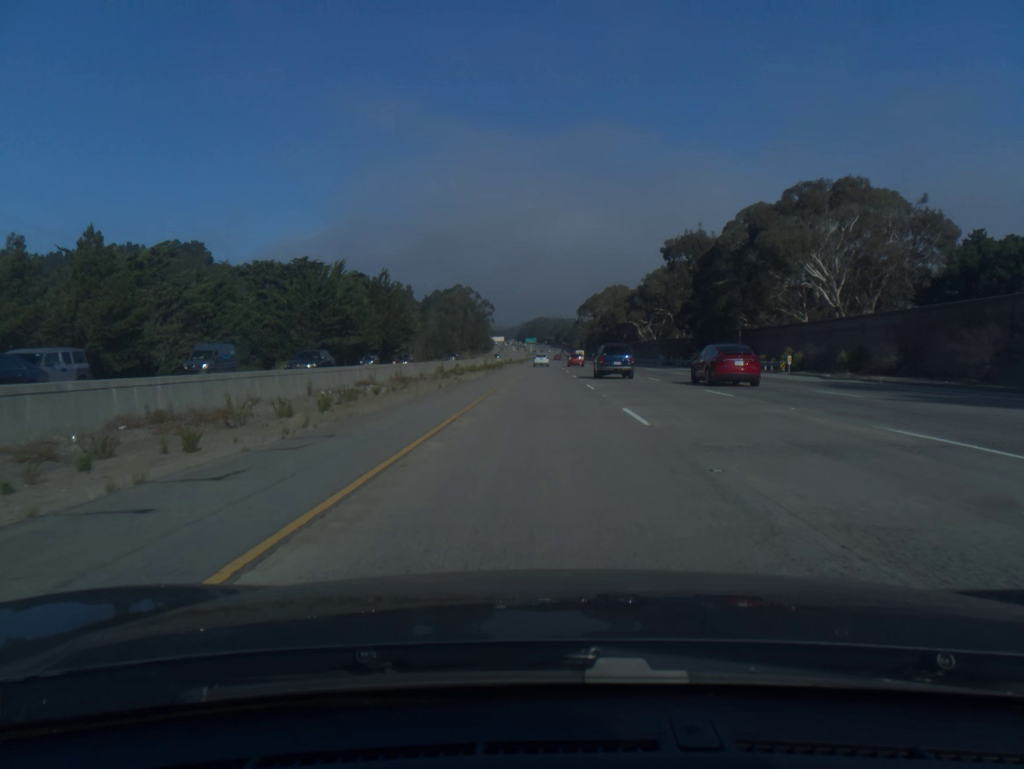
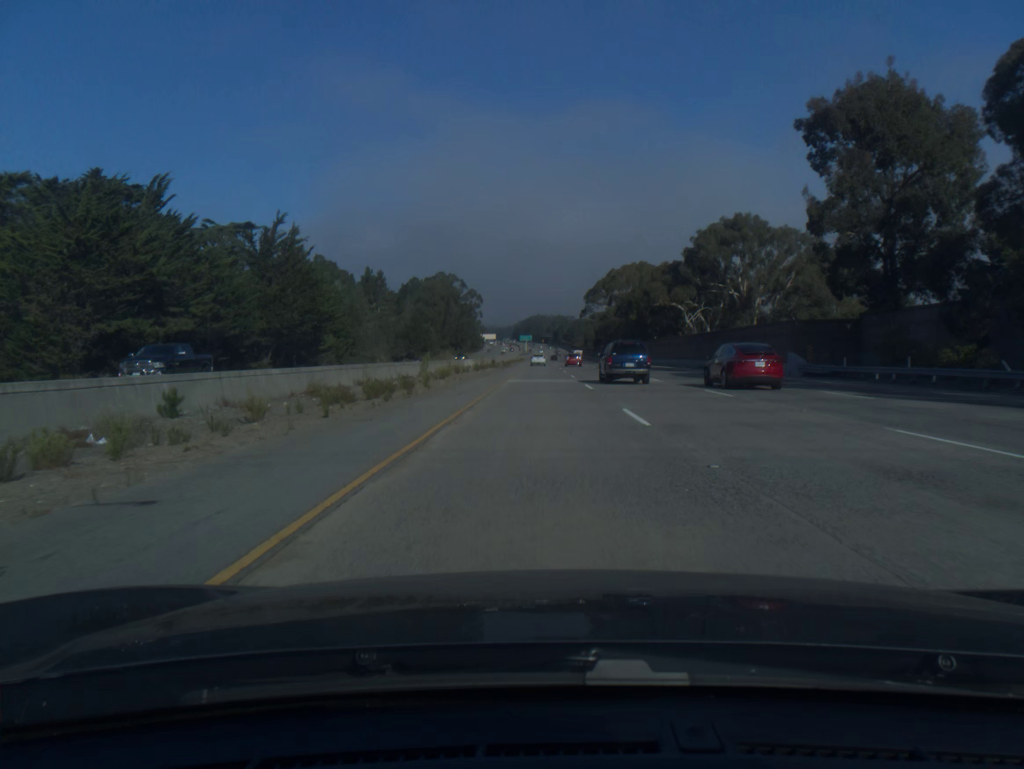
(+0.1, +58.9) m; 0°
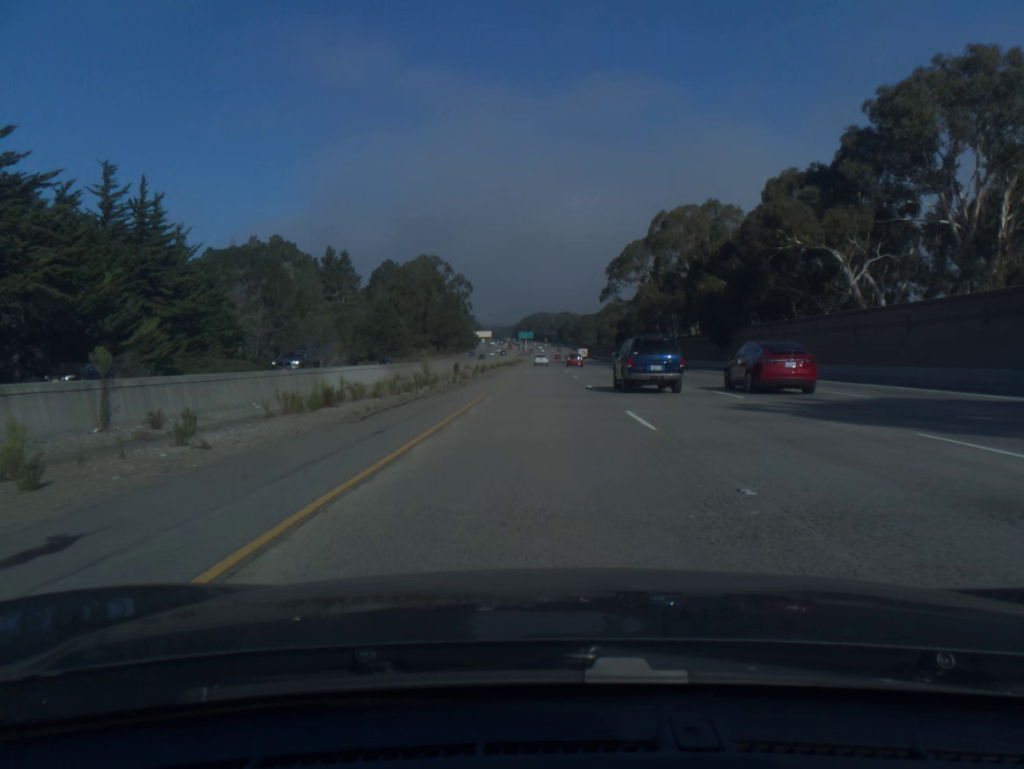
(0.0, +59.0) m; 0°
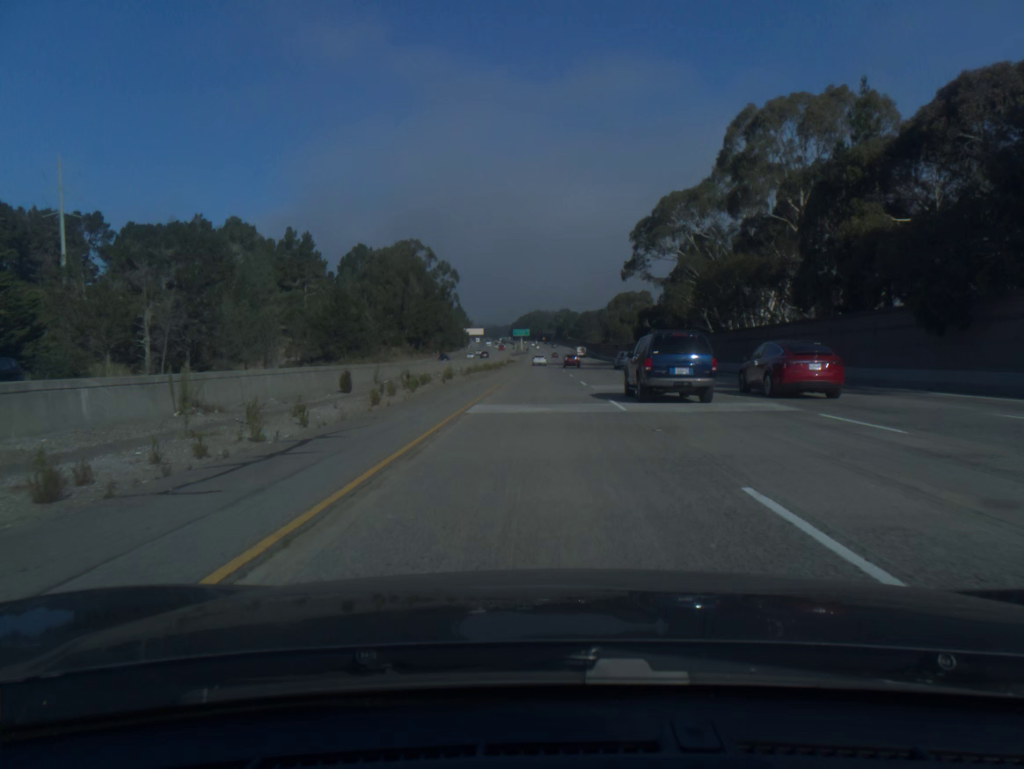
(0.0, +39.4) m; 0°
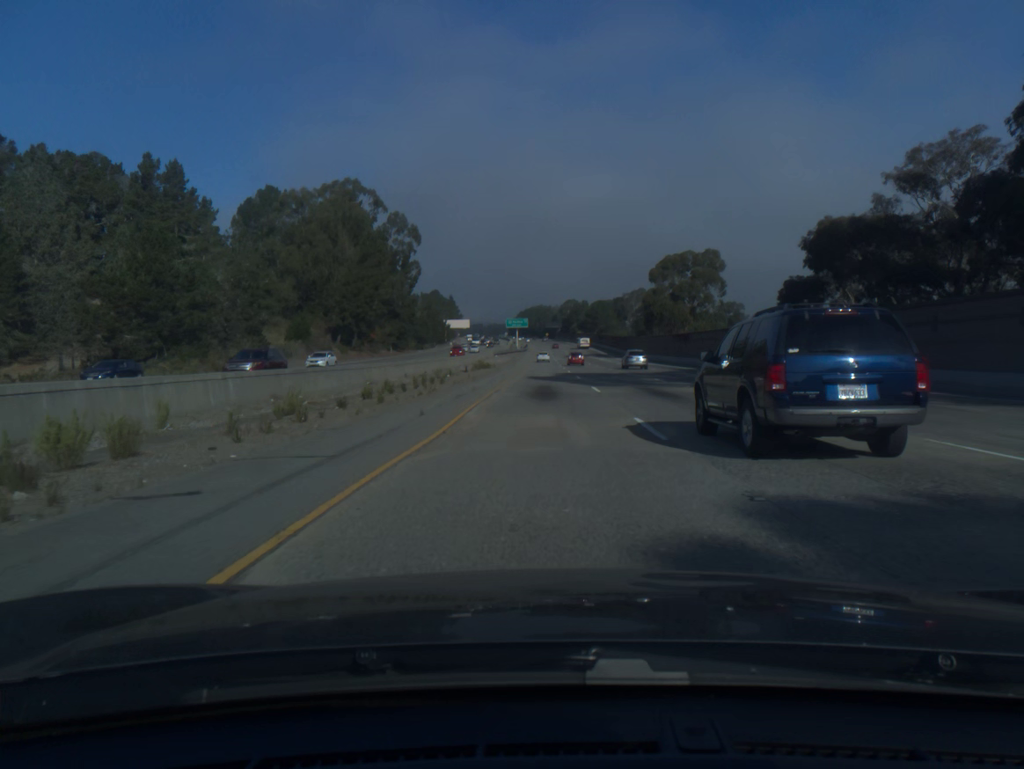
(0.0, +78.8) m; 0°
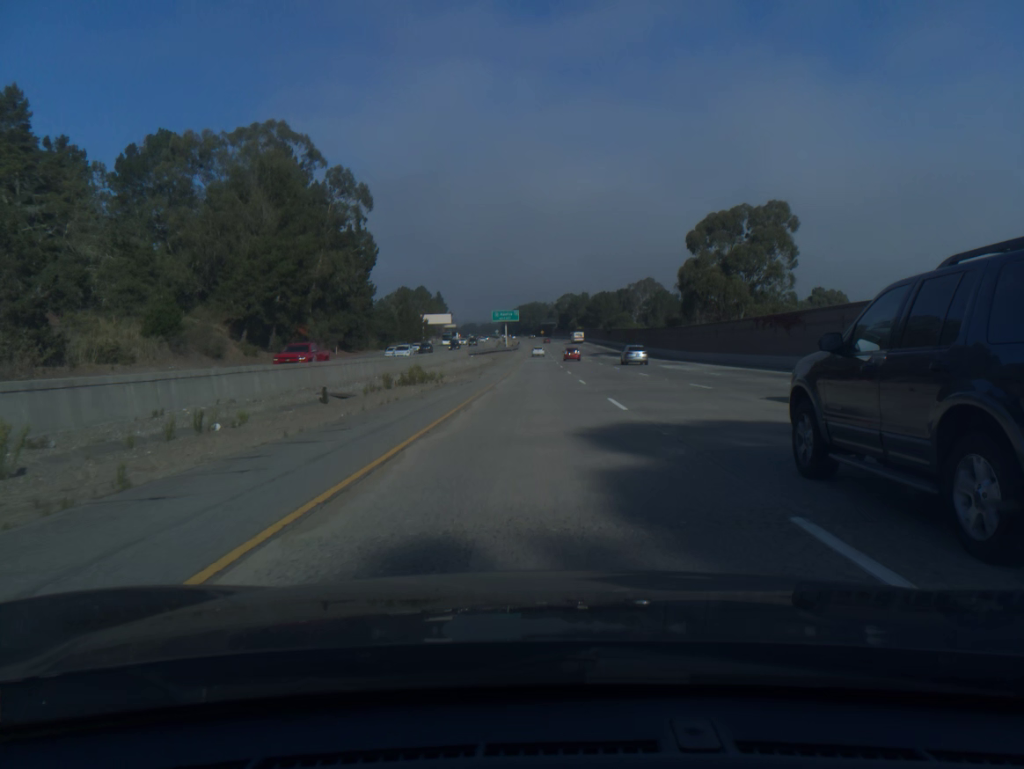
(+0.2, +39.4) m; 0°
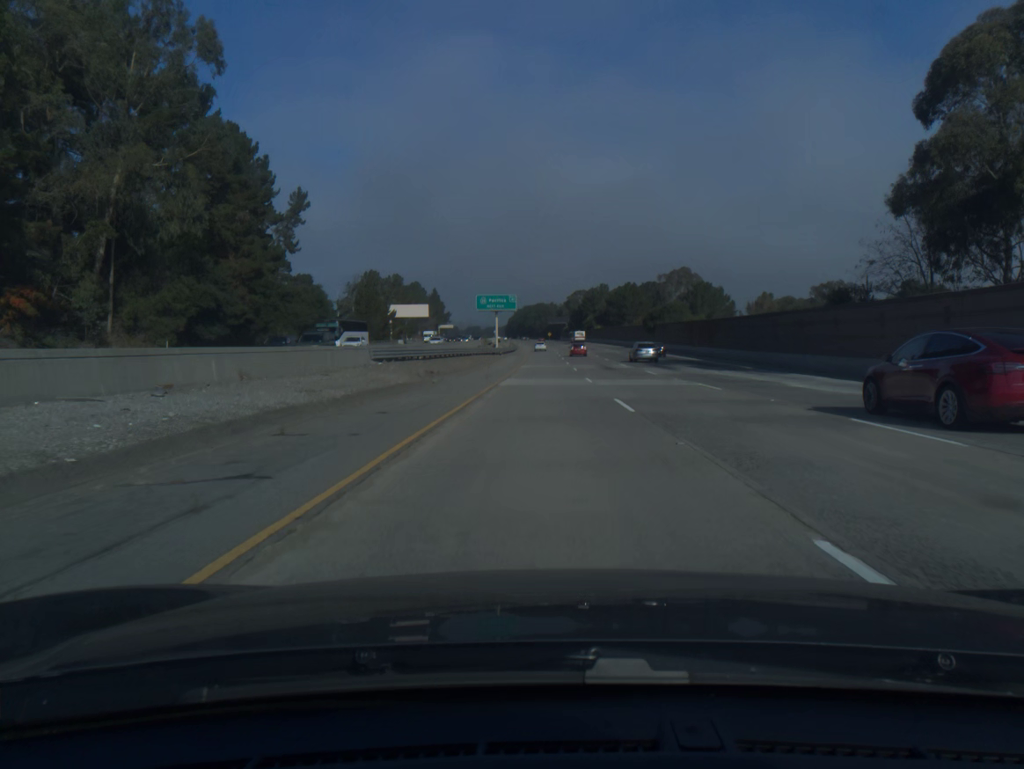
(-0.3, +58.9) m; -1°
